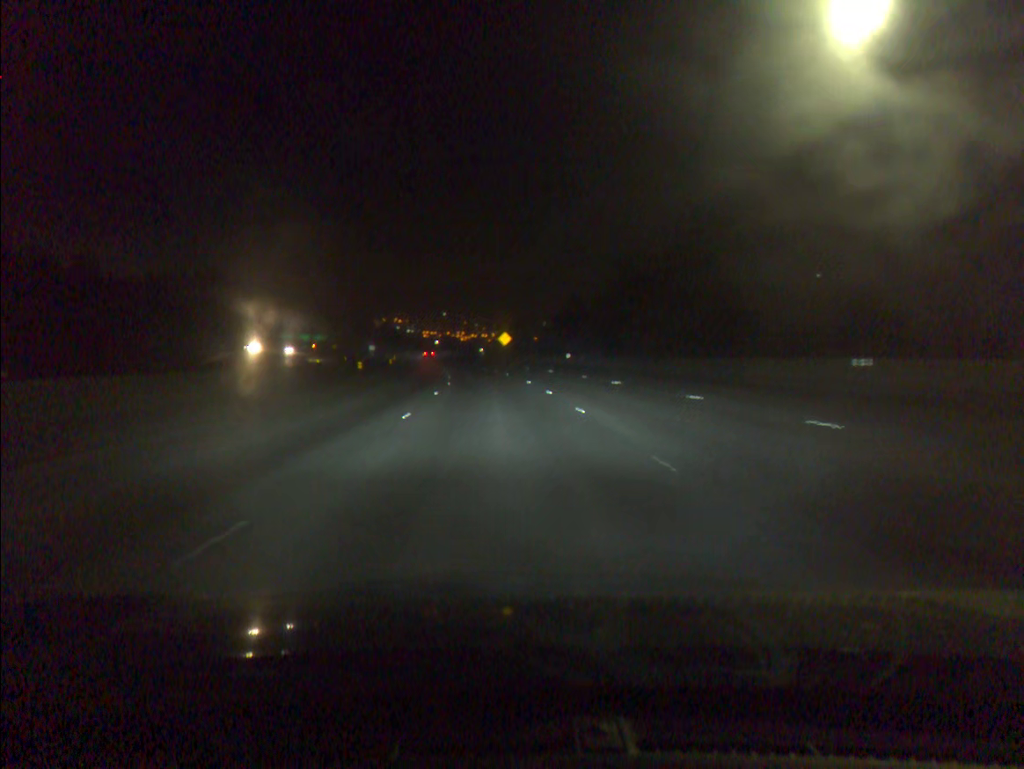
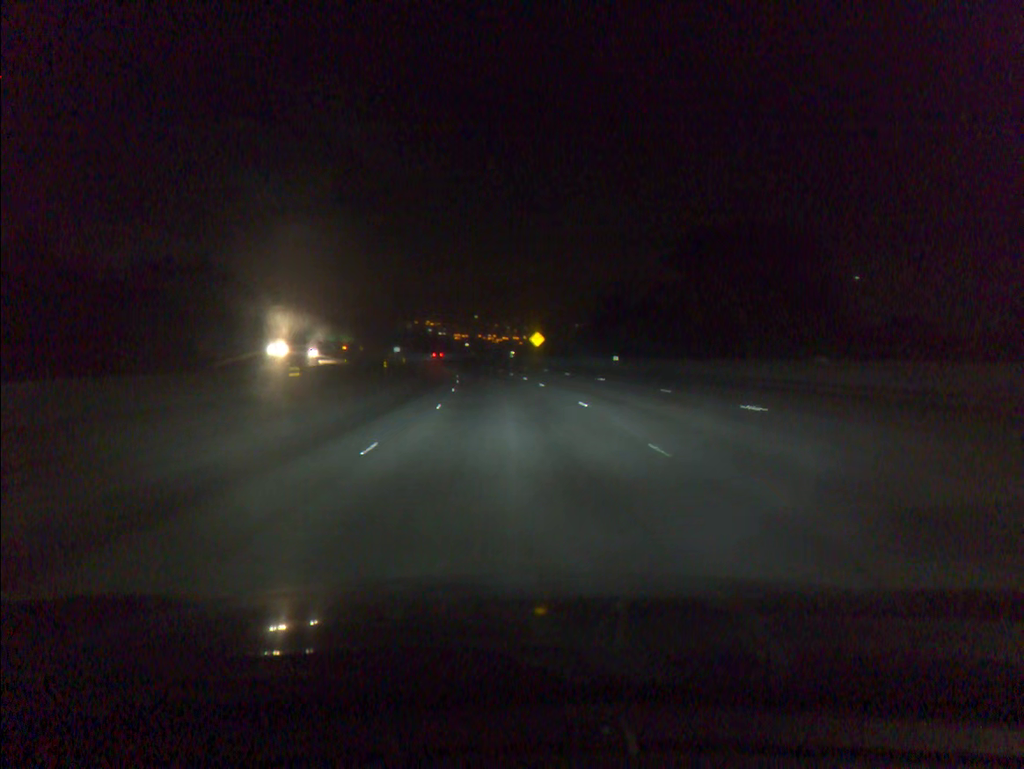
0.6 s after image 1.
(-0.3, +15.8) m; -2°
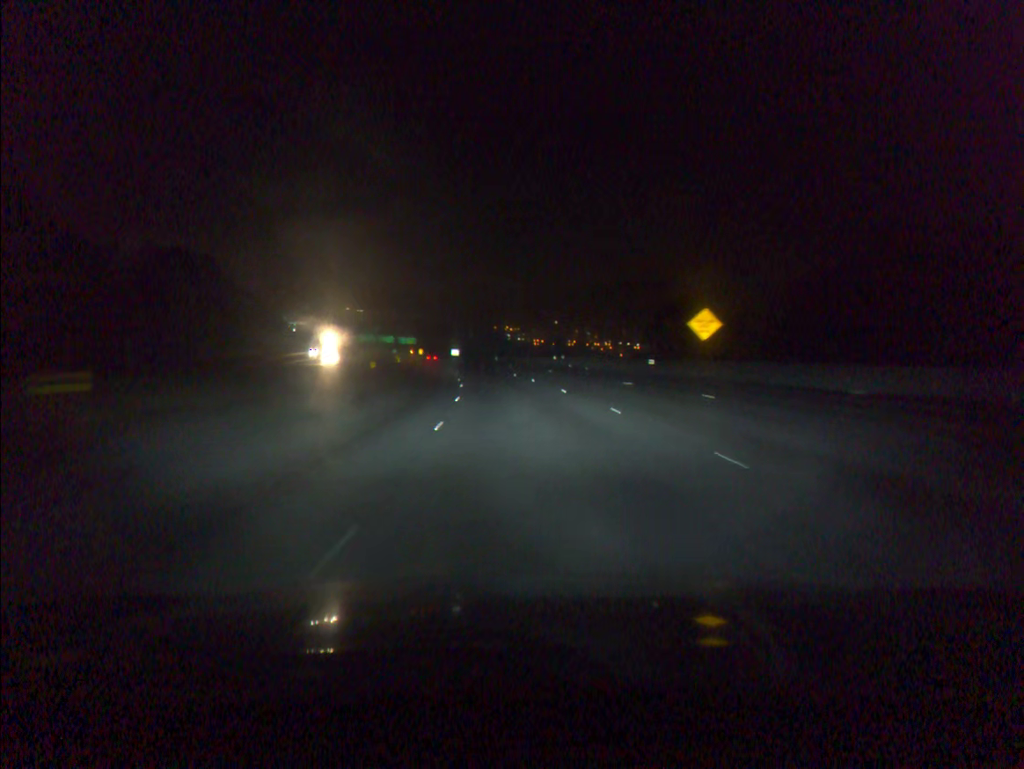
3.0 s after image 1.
(-3.9, +63.3) m; -6°
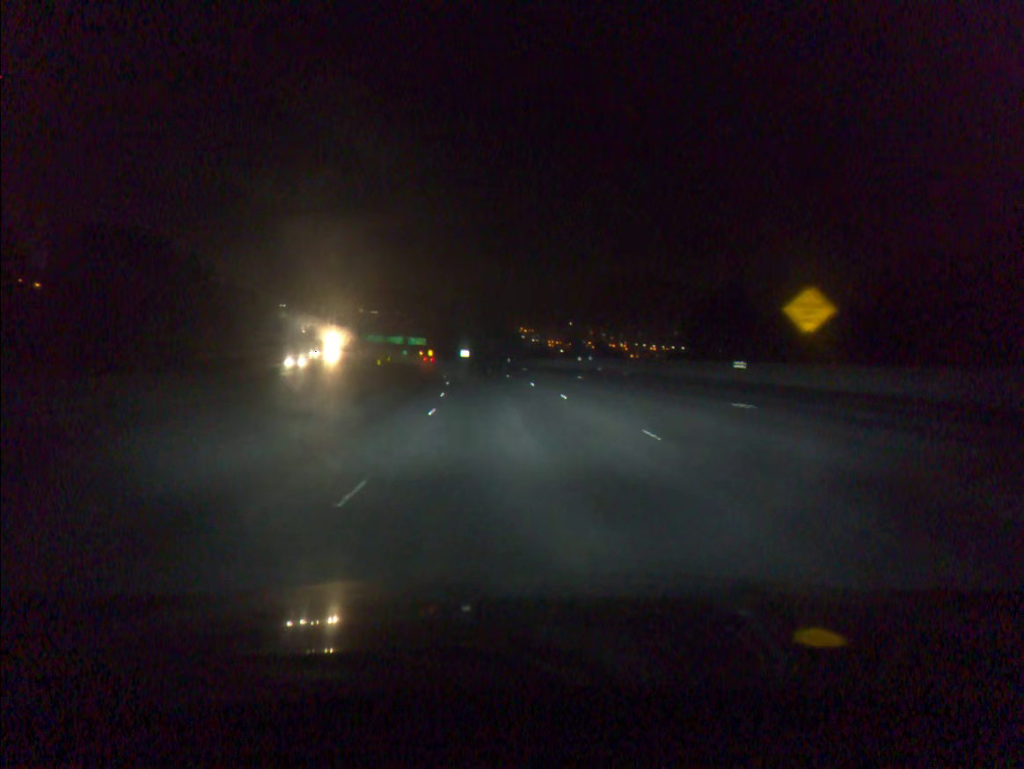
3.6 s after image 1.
(-0.1, +15.9) m; -1°
